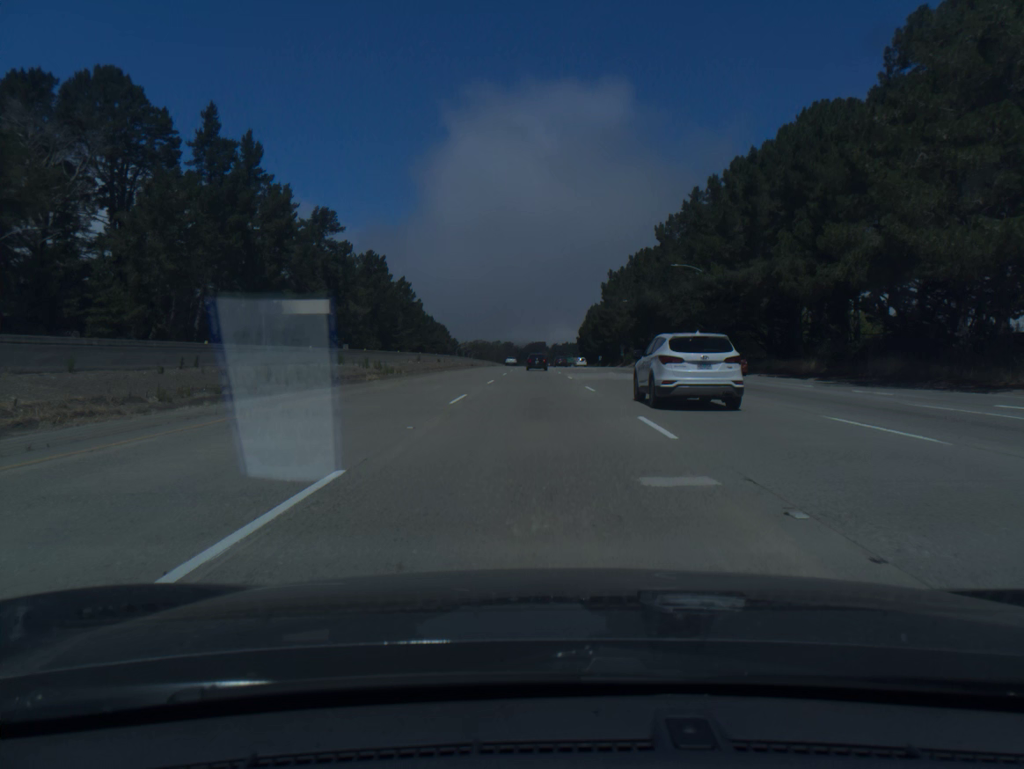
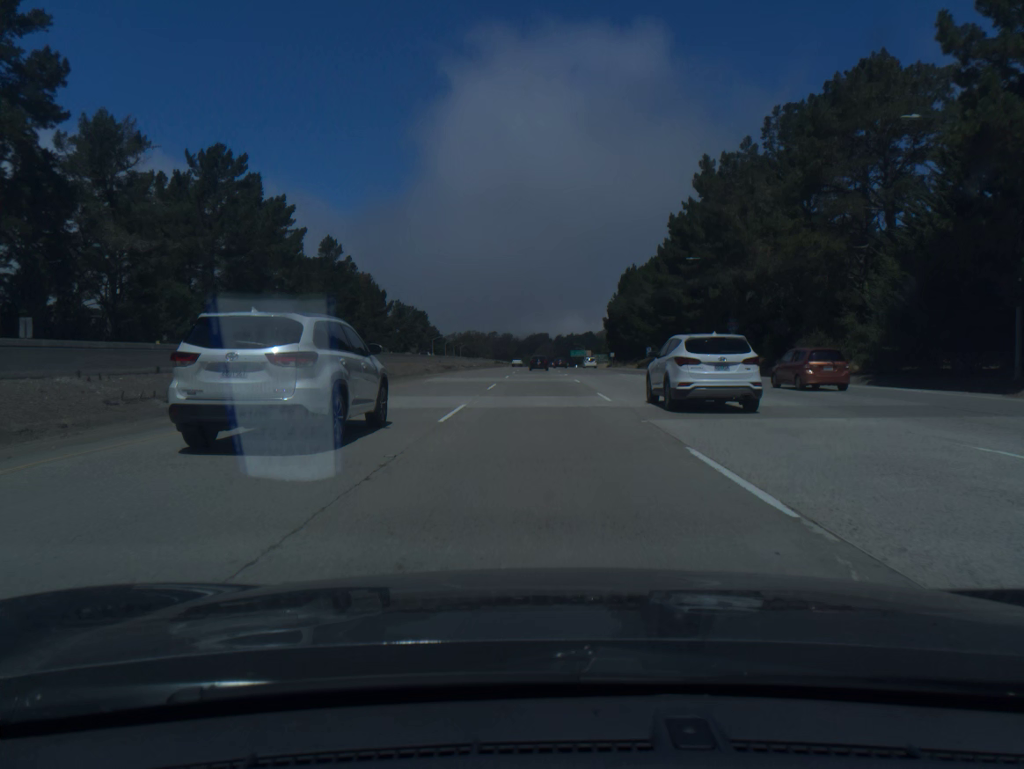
(-0.4, +92.6) m; 0°
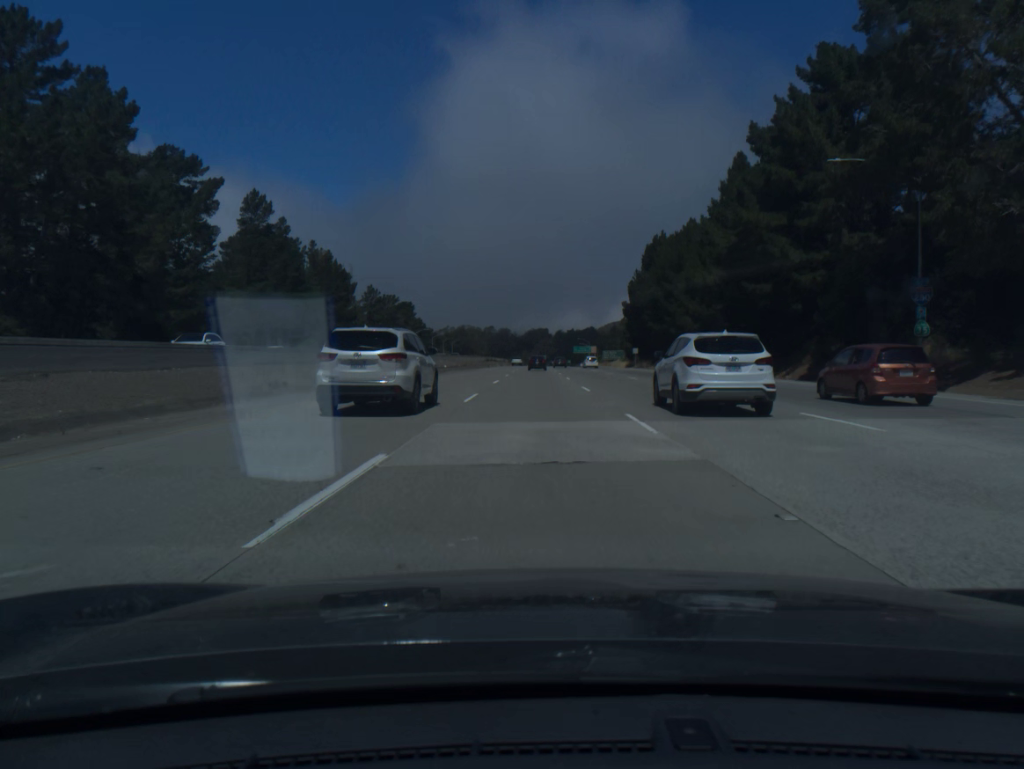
(+0.1, +37.7) m; 0°
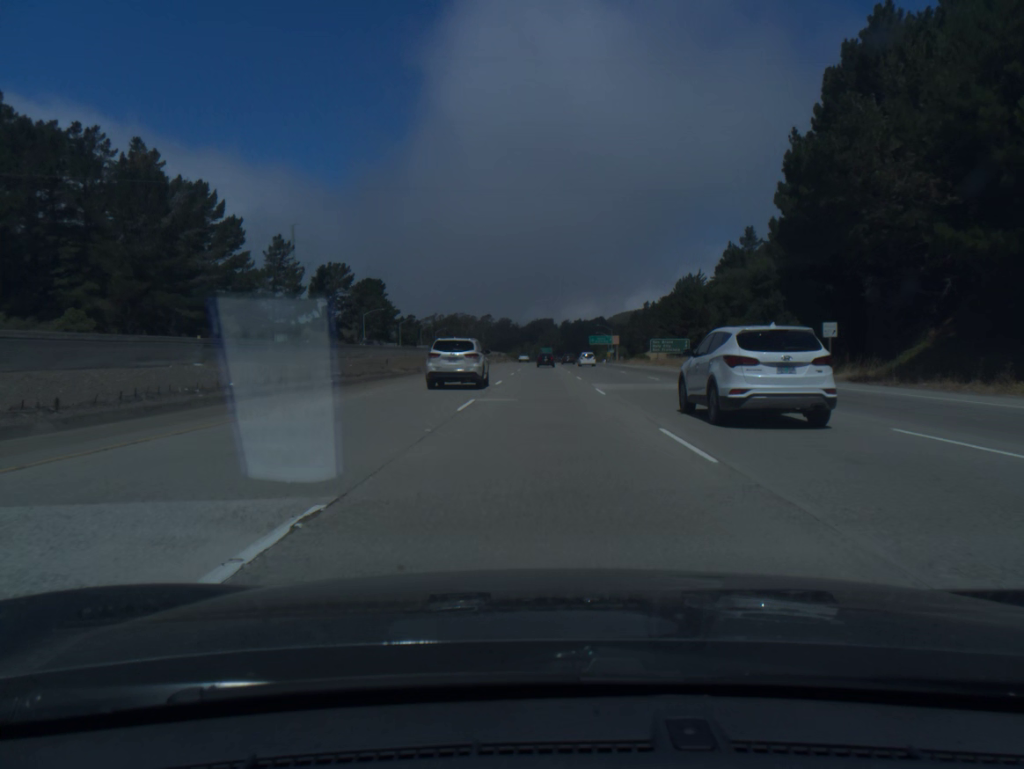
(-0.3, +76.5) m; 0°
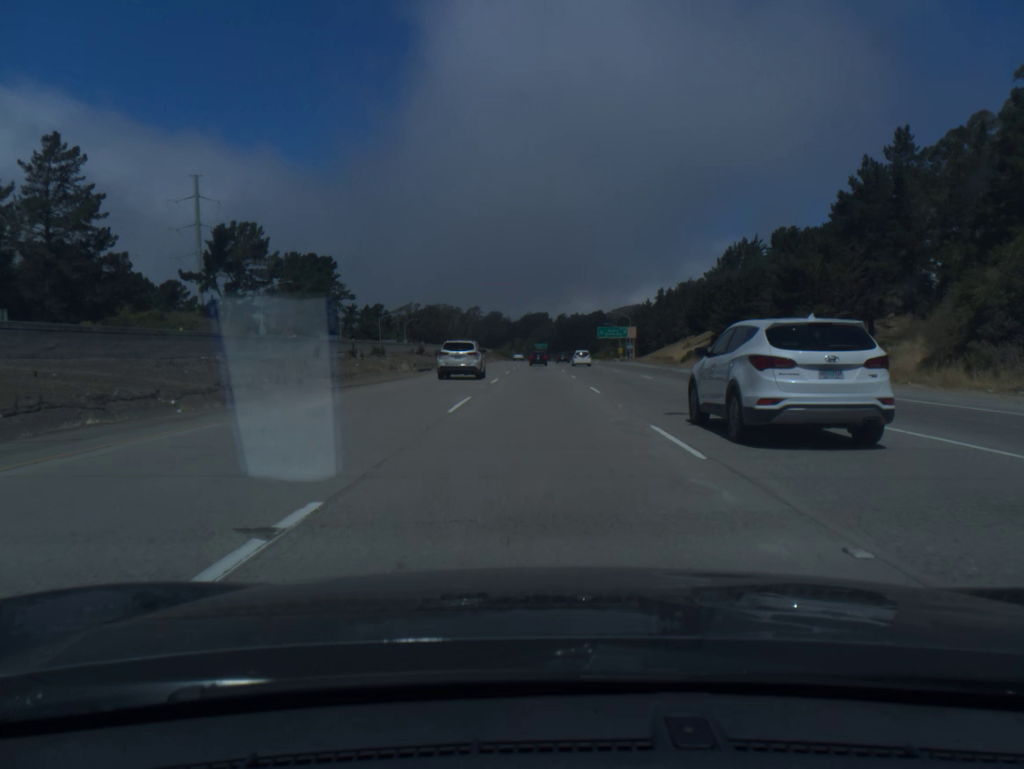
(+0.2, +58.2) m; 0°
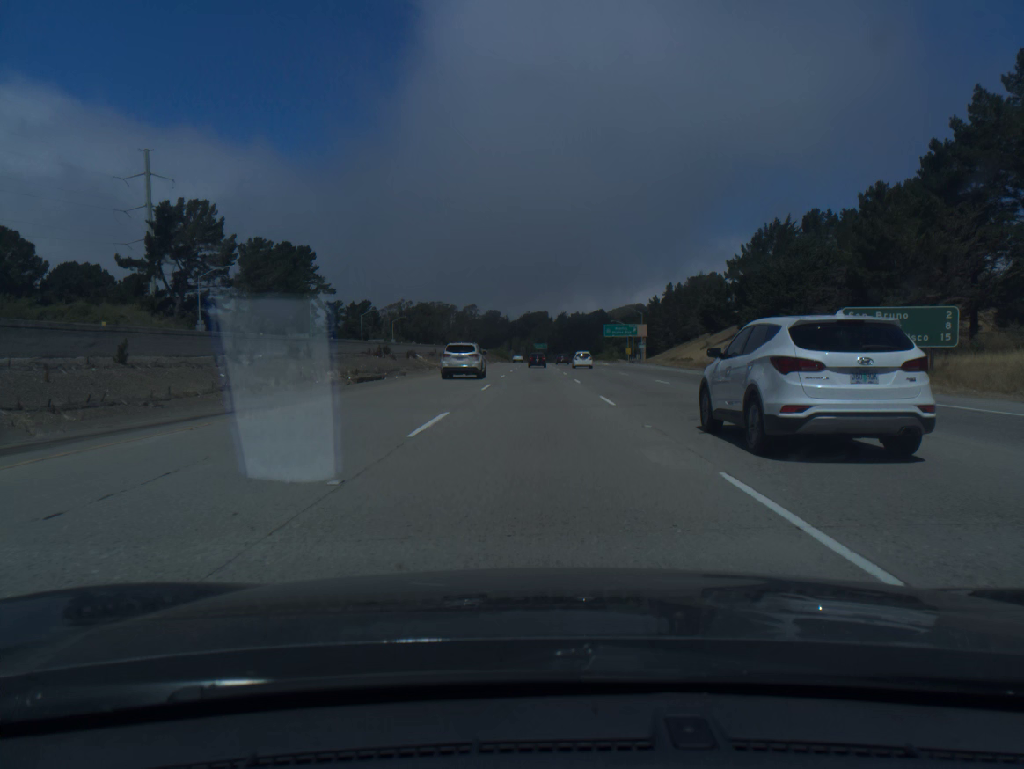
(0.0, +19.5) m; 0°
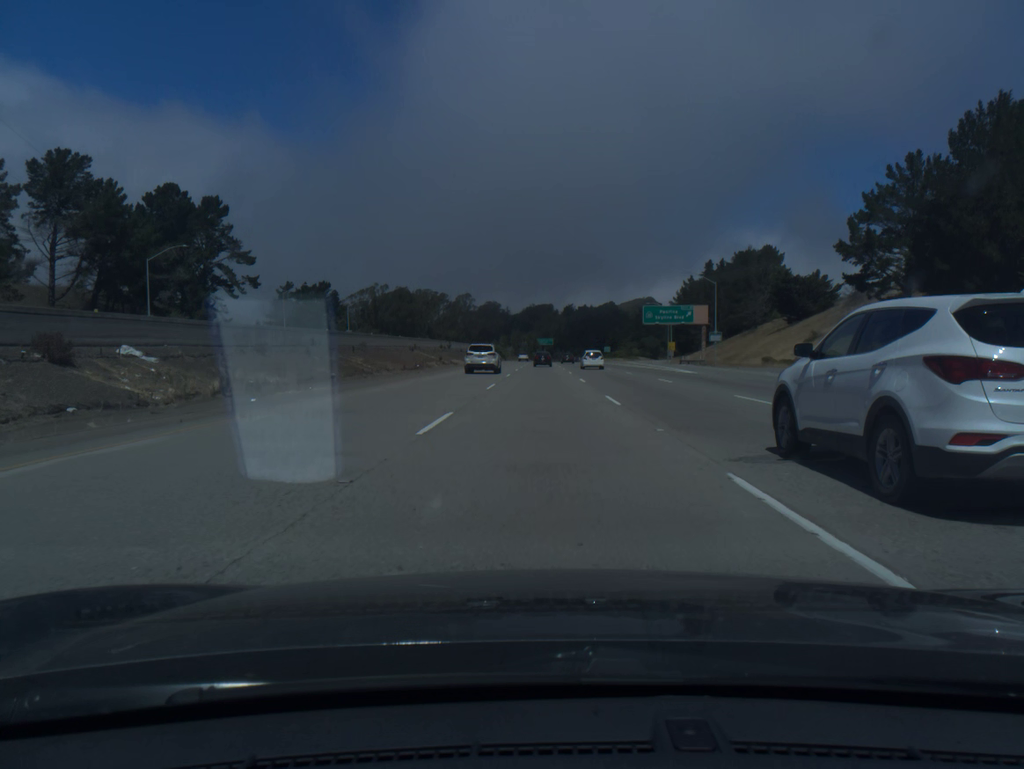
(-0.1, +58.6) m; 0°
